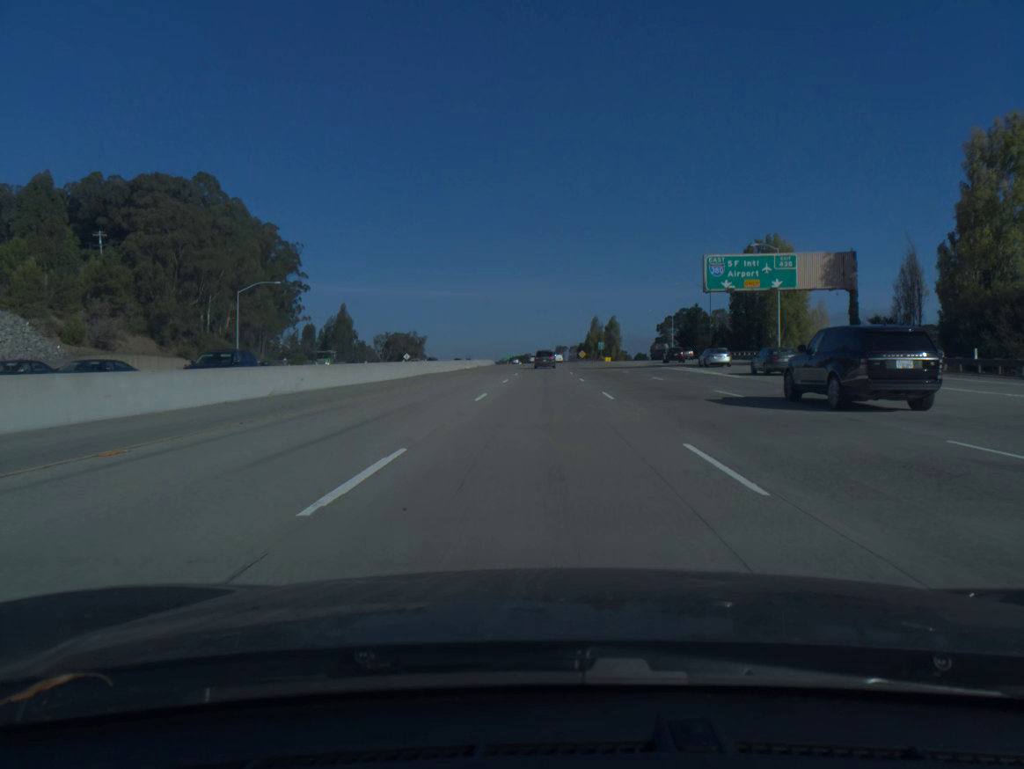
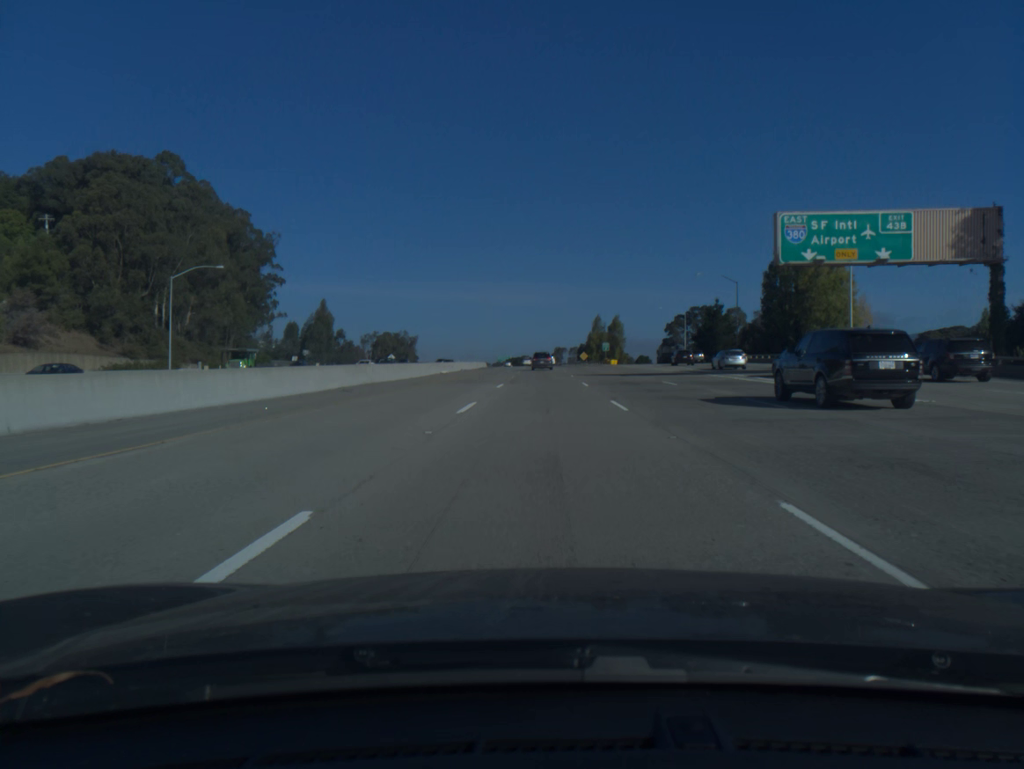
(0.0, +18.7) m; 0°
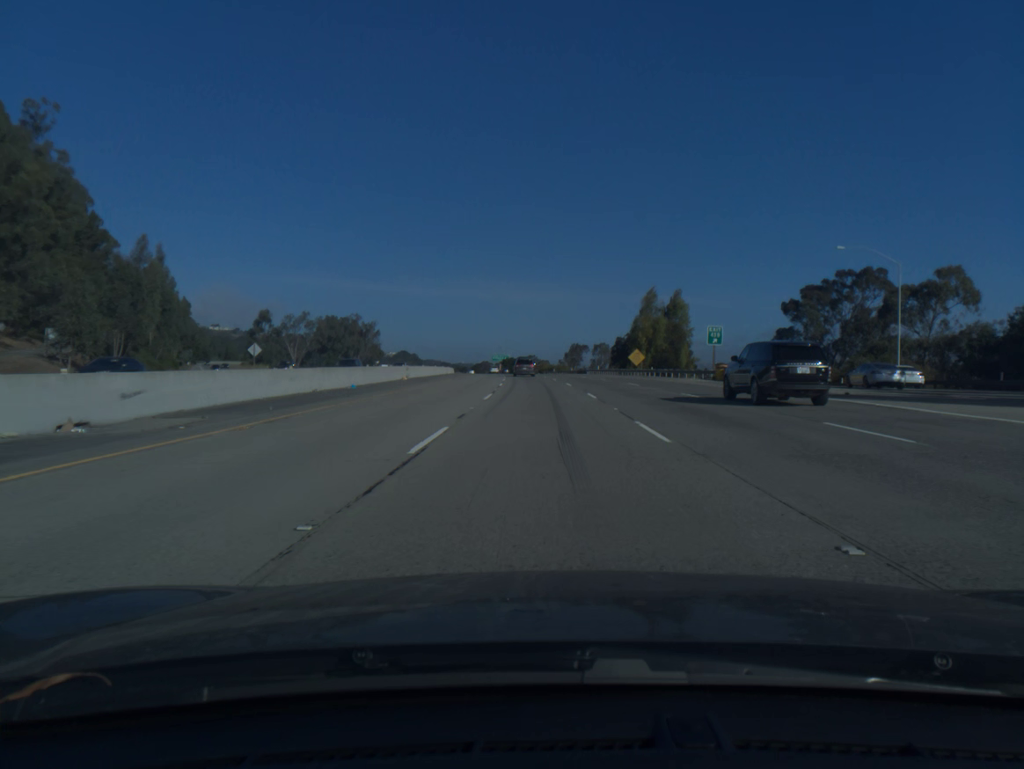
(-0.1, +93.8) m; -1°
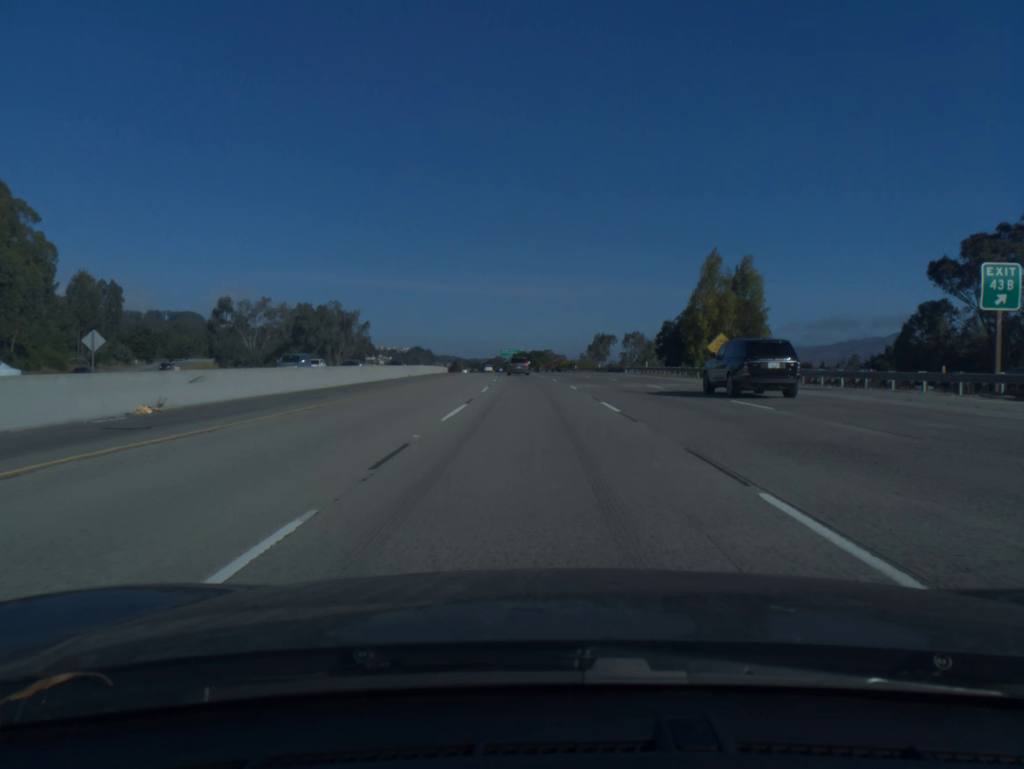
(-0.3, +37.8) m; -1°
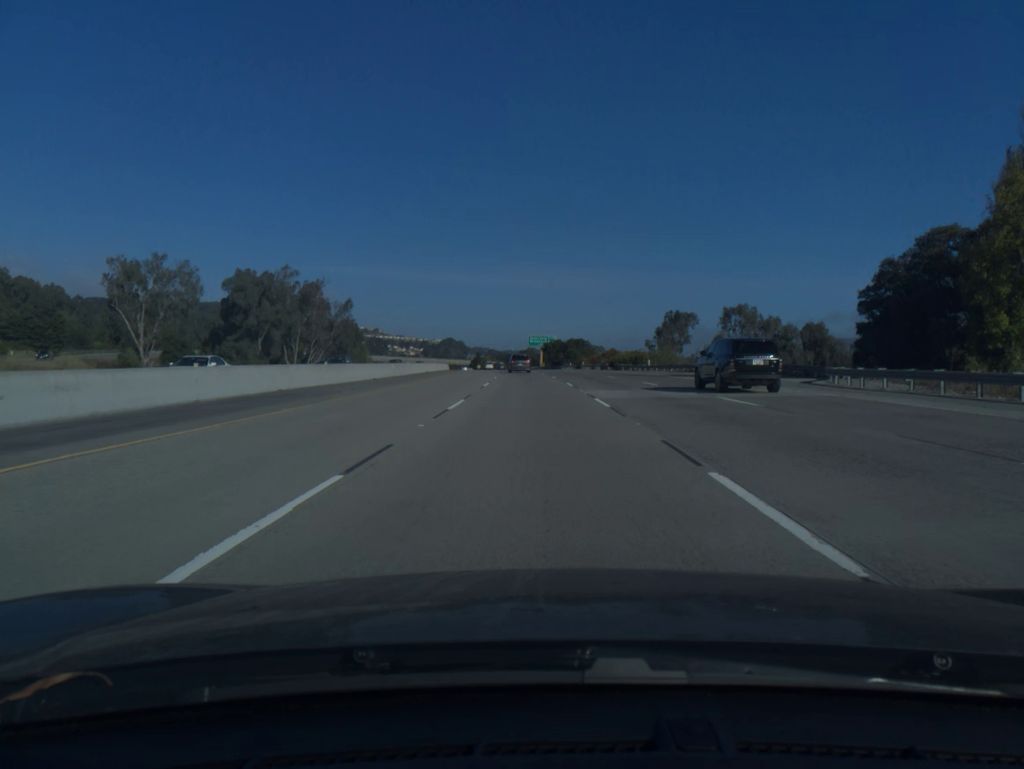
(-1.2, +56.9) m; -3°
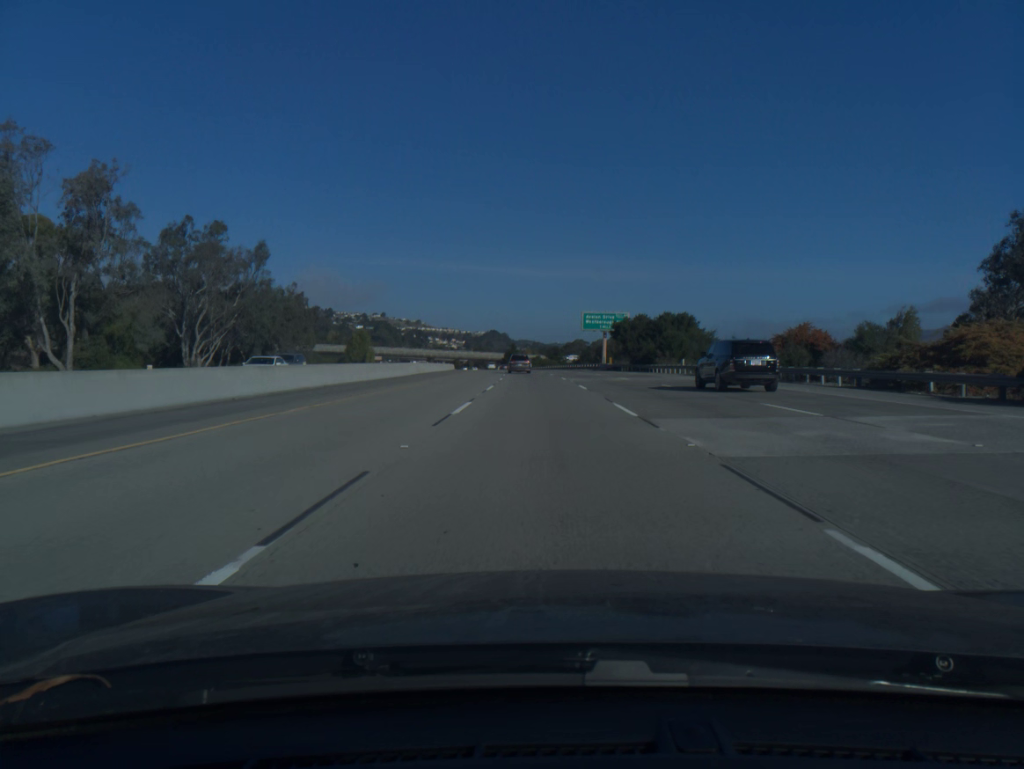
(-2.2, +75.9) m; -3°
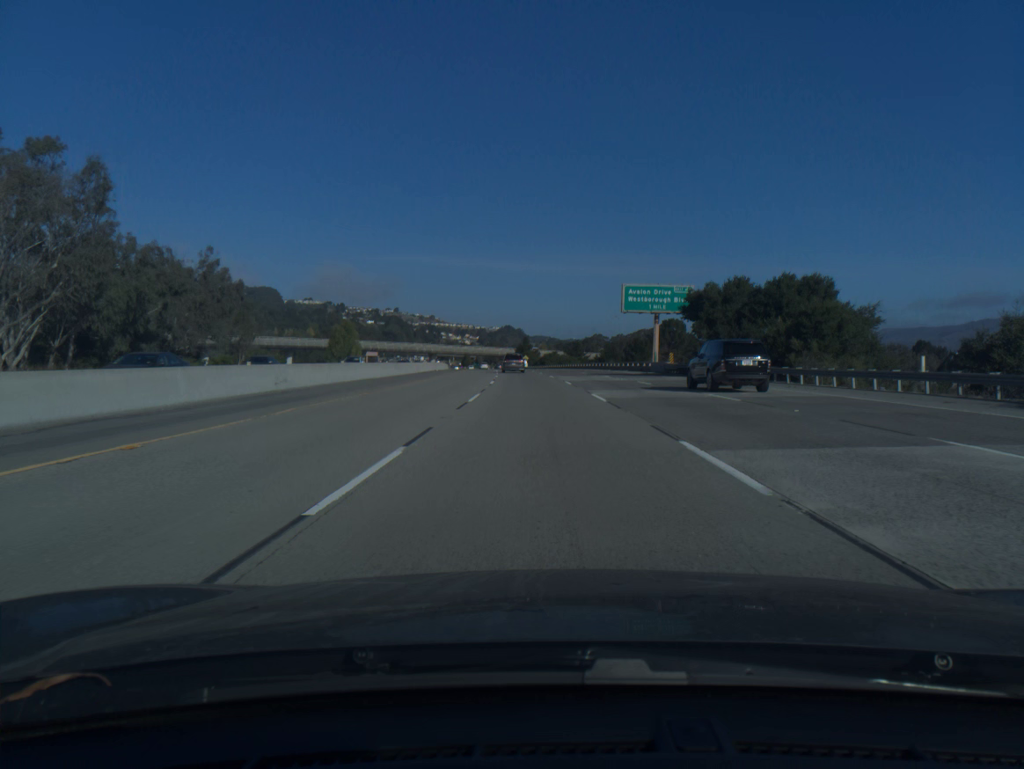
(-0.4, +37.8) m; -1°
